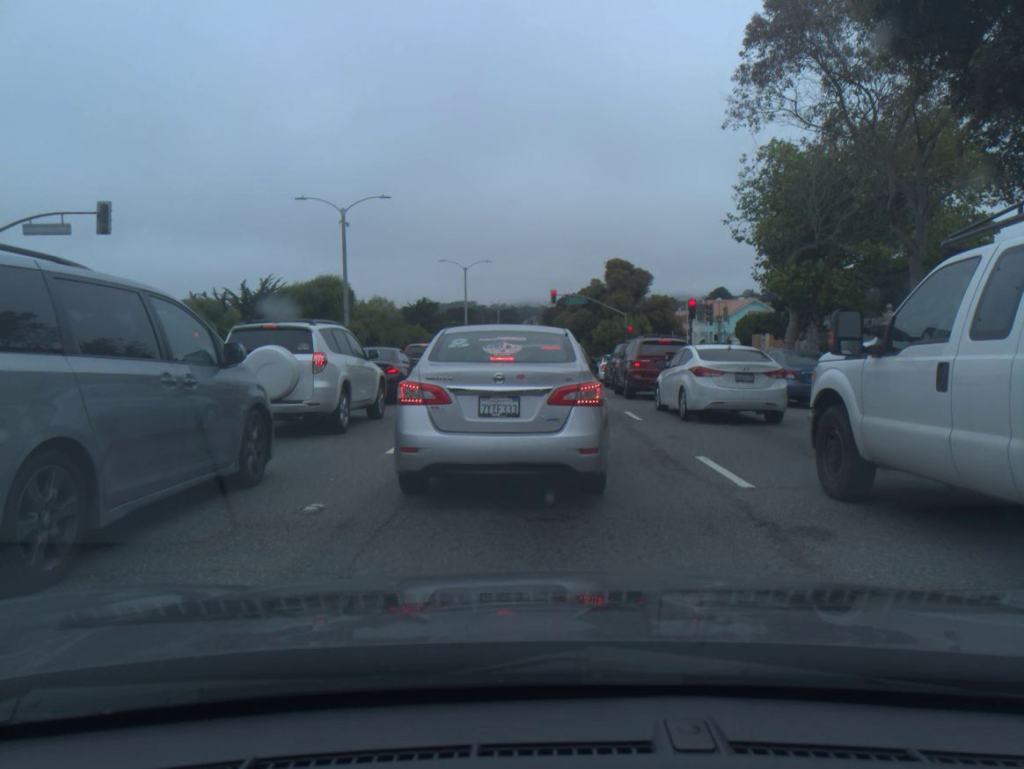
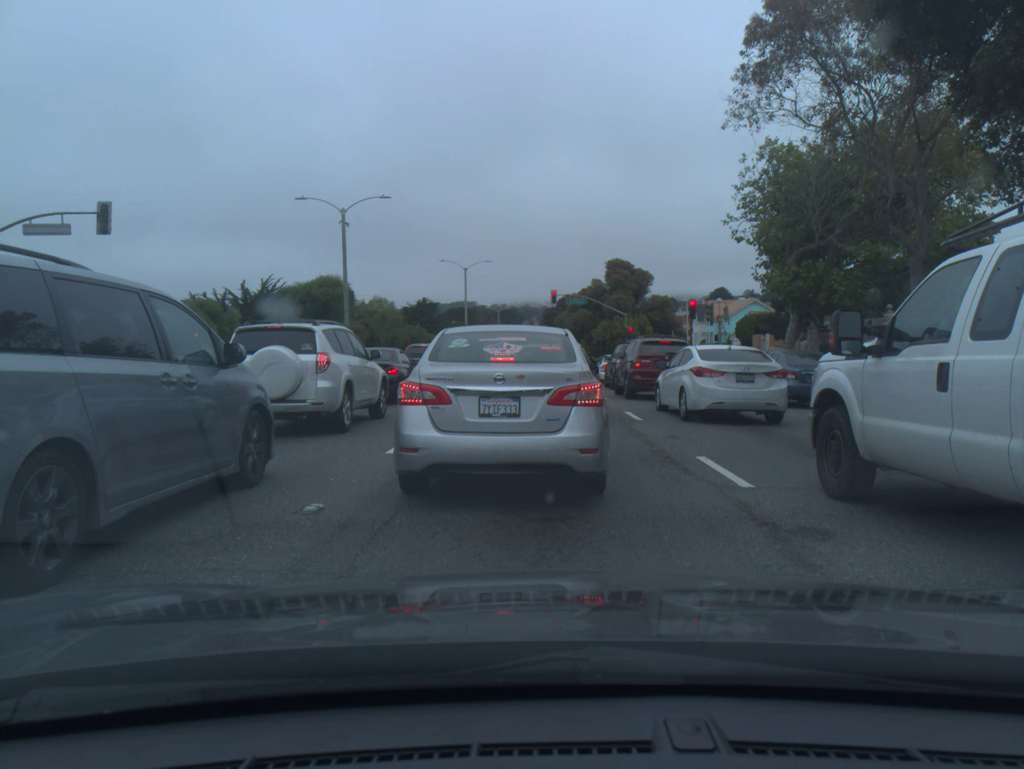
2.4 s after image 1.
(0.0, 0.0) m; 0°
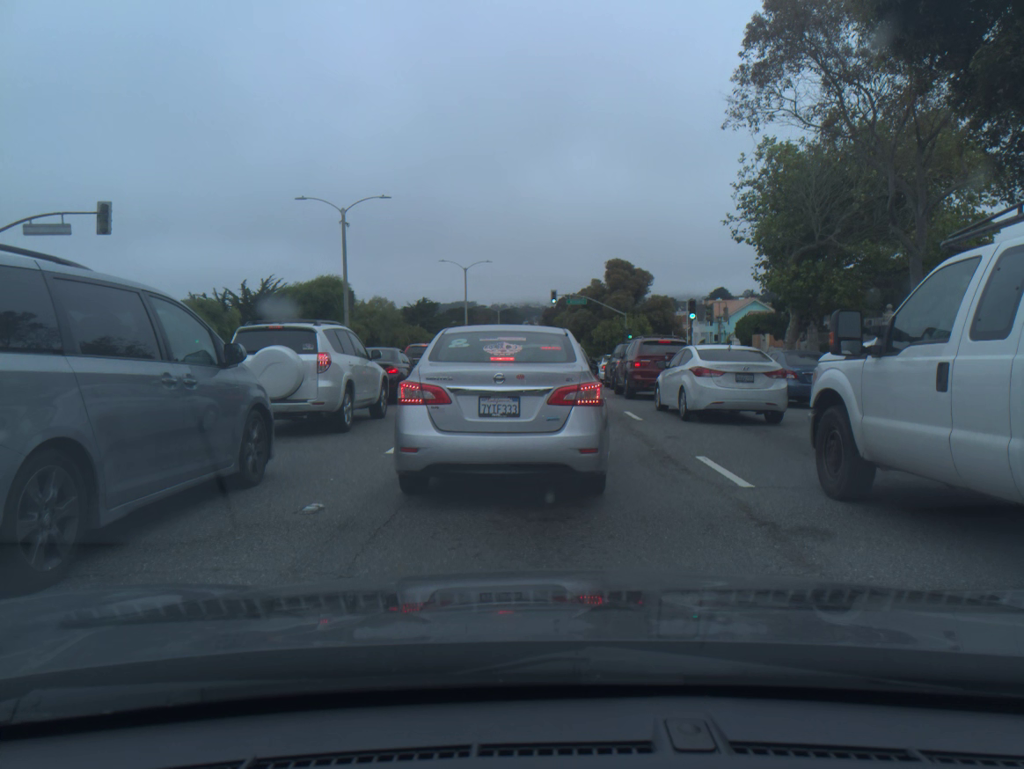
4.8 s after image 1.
(0.0, 0.0) m; 0°
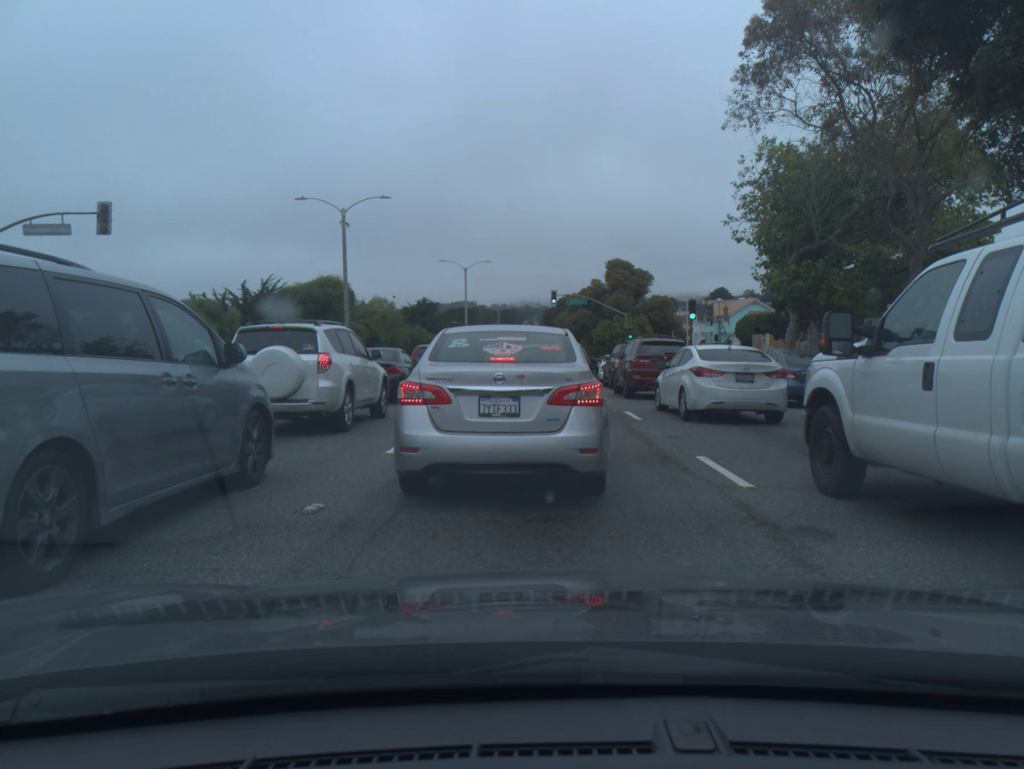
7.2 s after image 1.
(0.0, 0.0) m; 0°
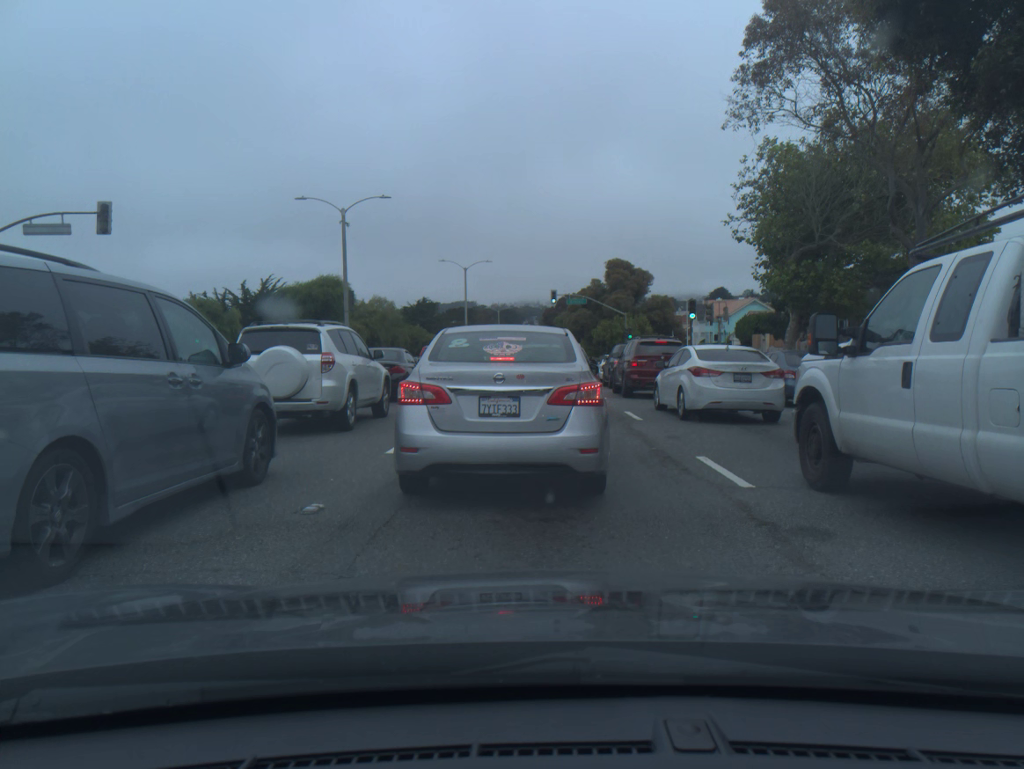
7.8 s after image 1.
(0.0, 0.0) m; 0°
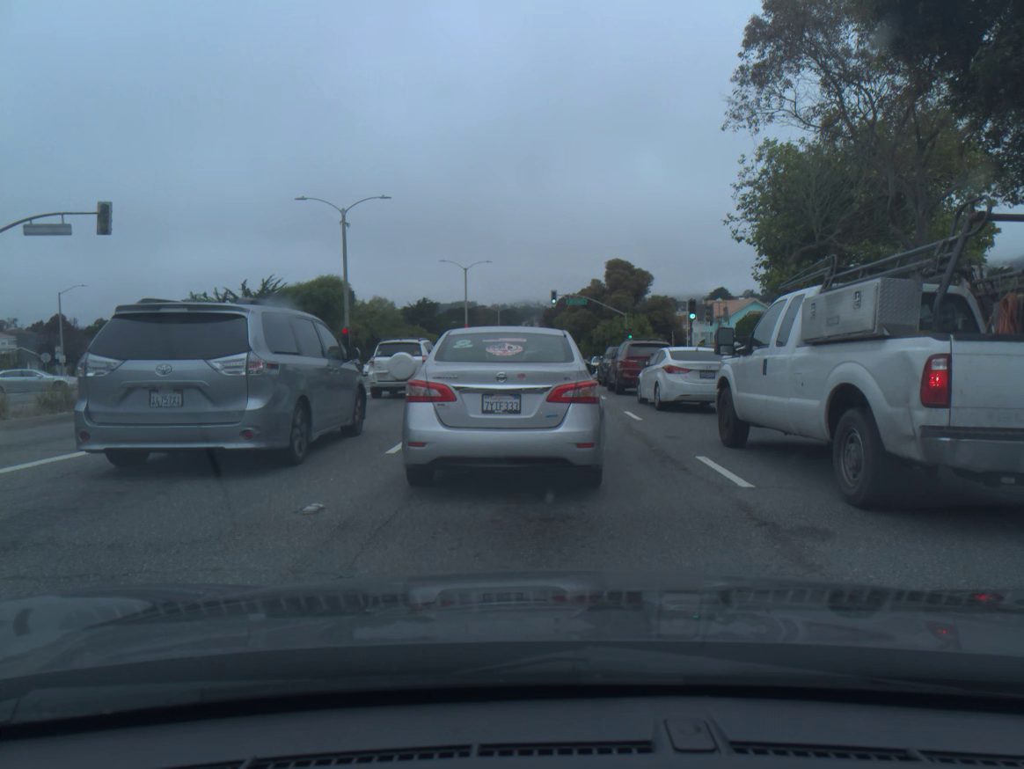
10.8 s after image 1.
(0.0, 0.0) m; 0°
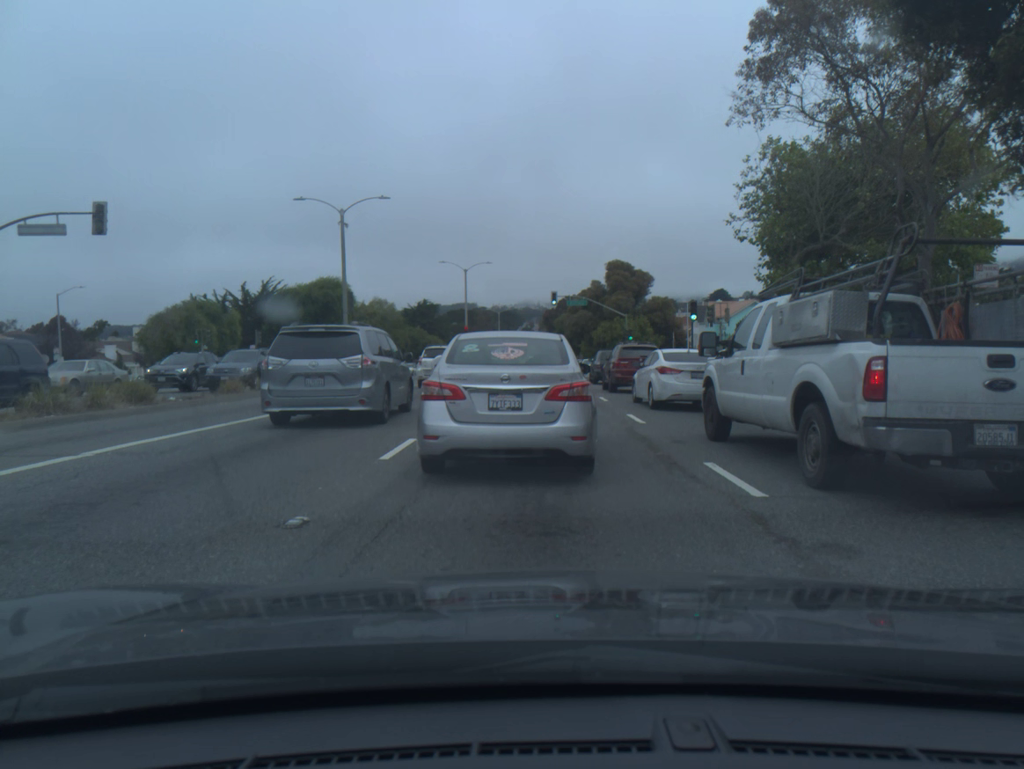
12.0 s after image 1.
(0.0, +0.4) m; 0°
